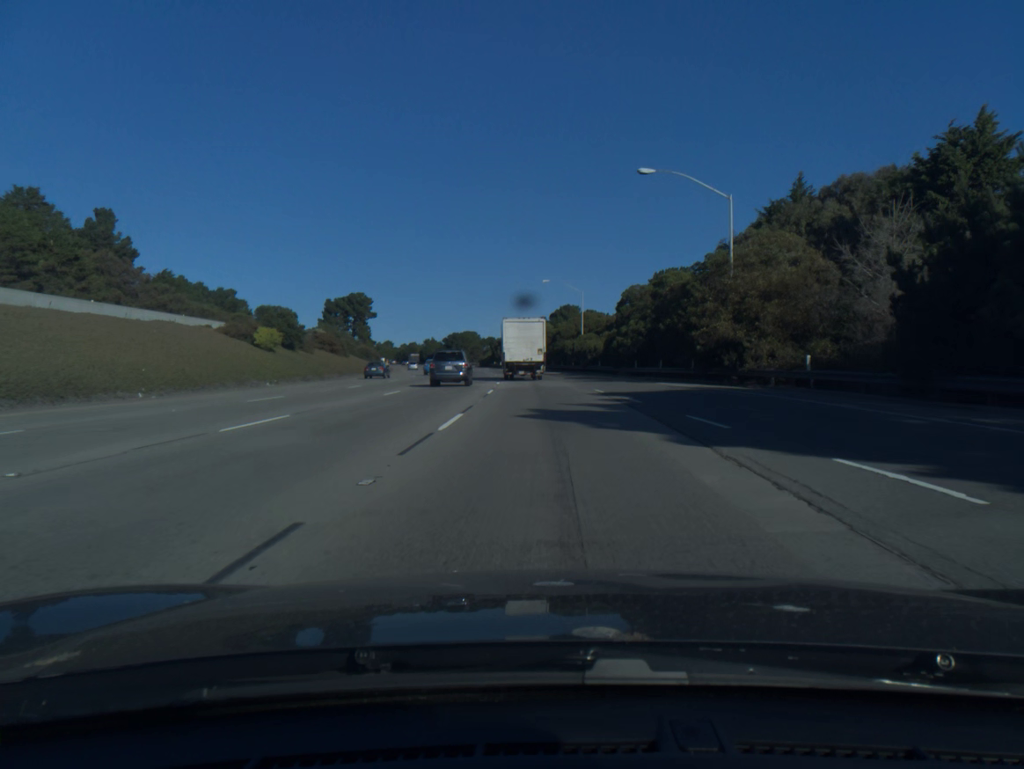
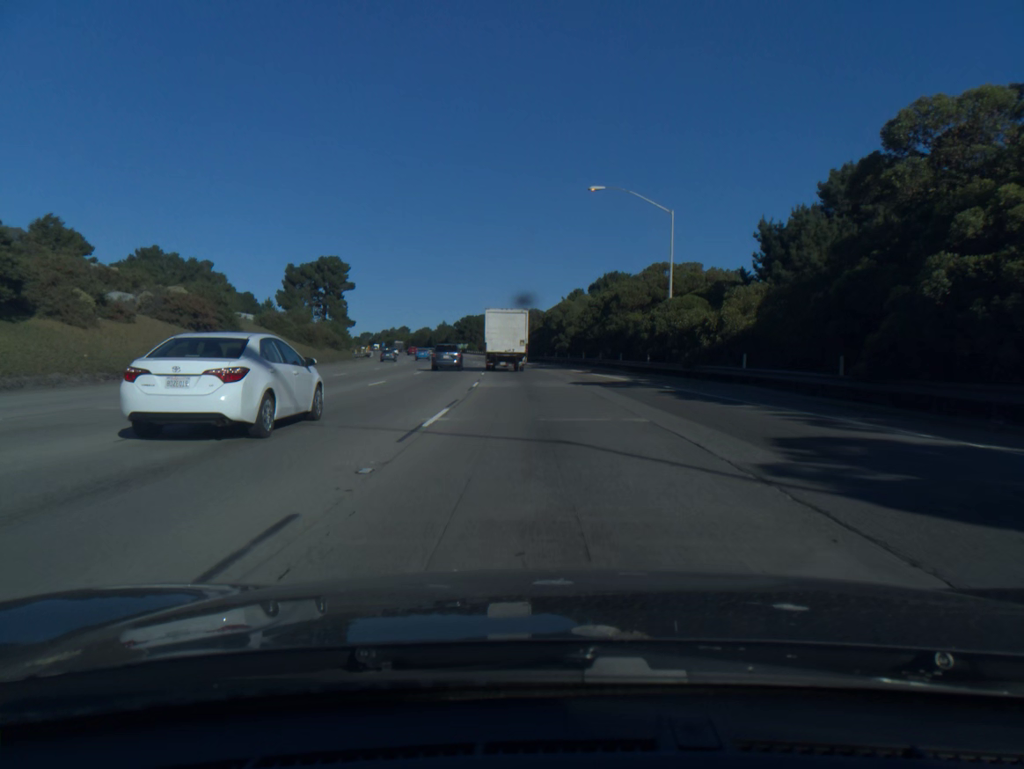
(-0.6, +44.1) m; -2°
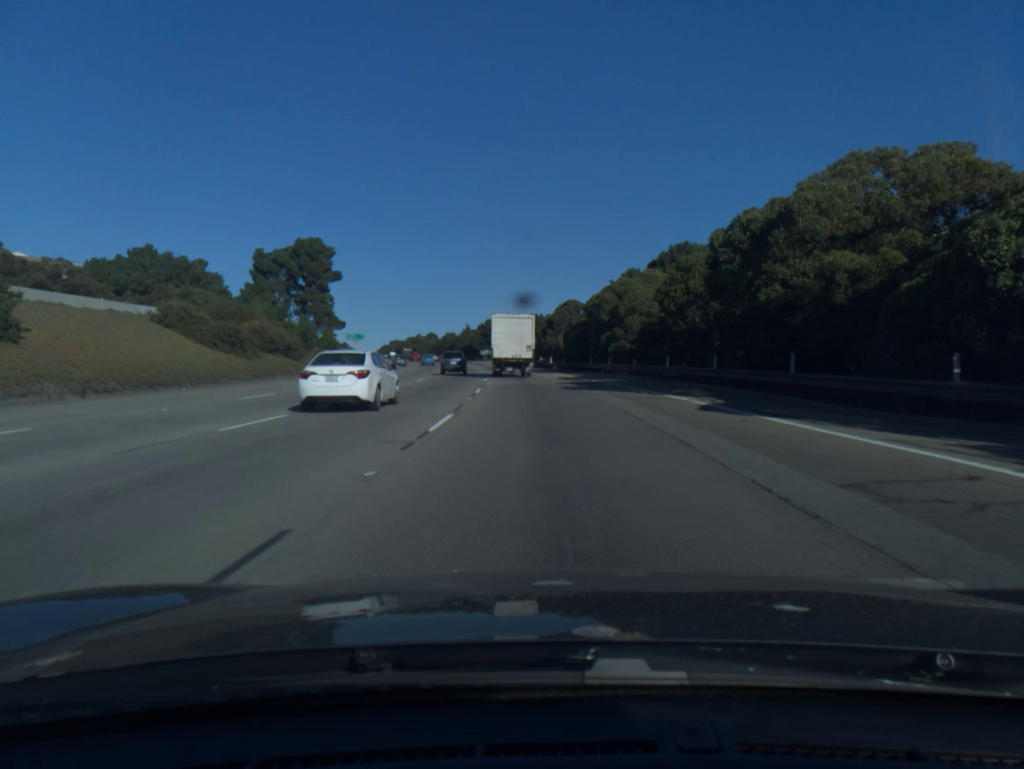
(-0.6, +29.0) m; -2°
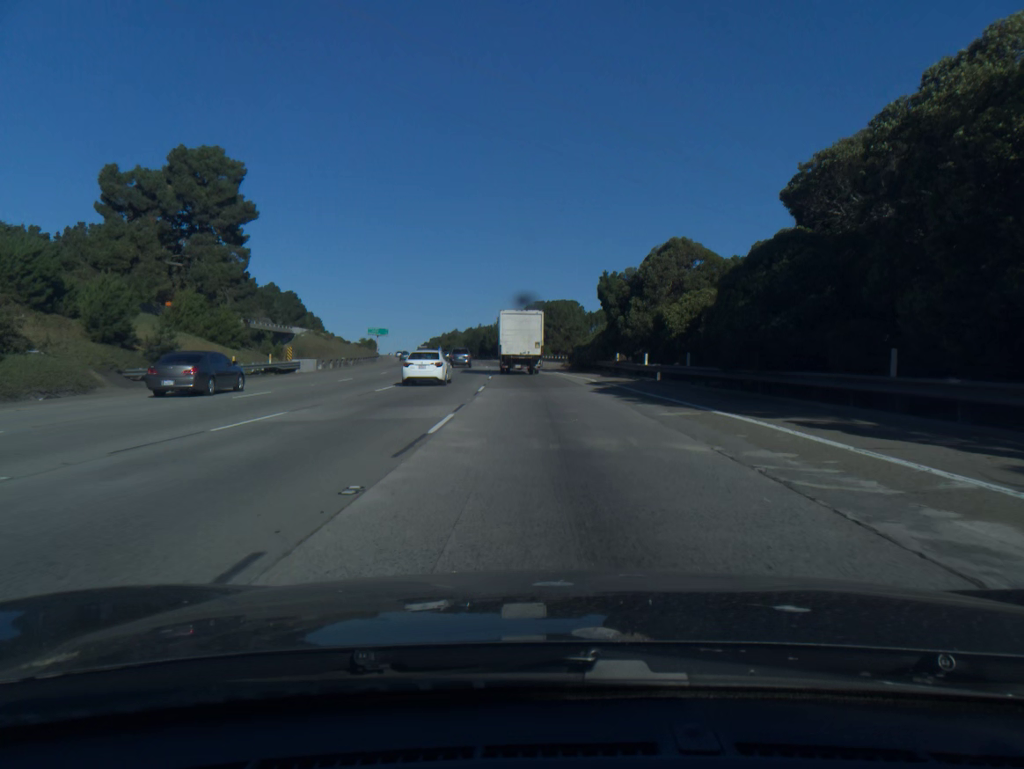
(-1.4, +44.9) m; -3°
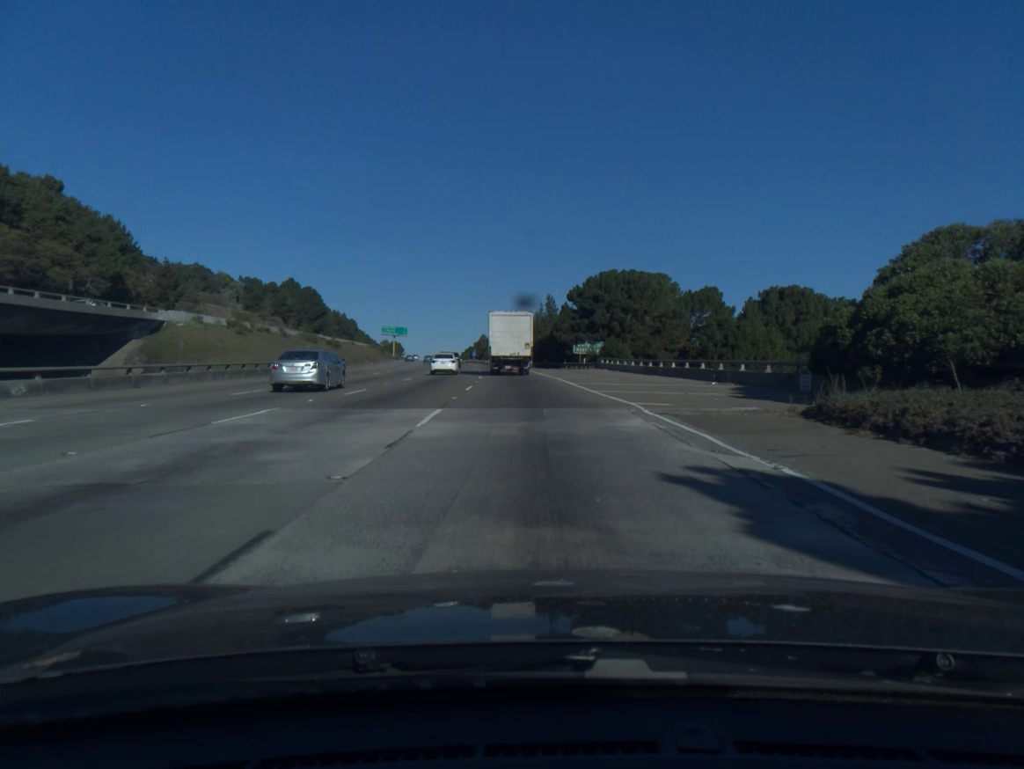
(-1.8, +58.0) m; -4°
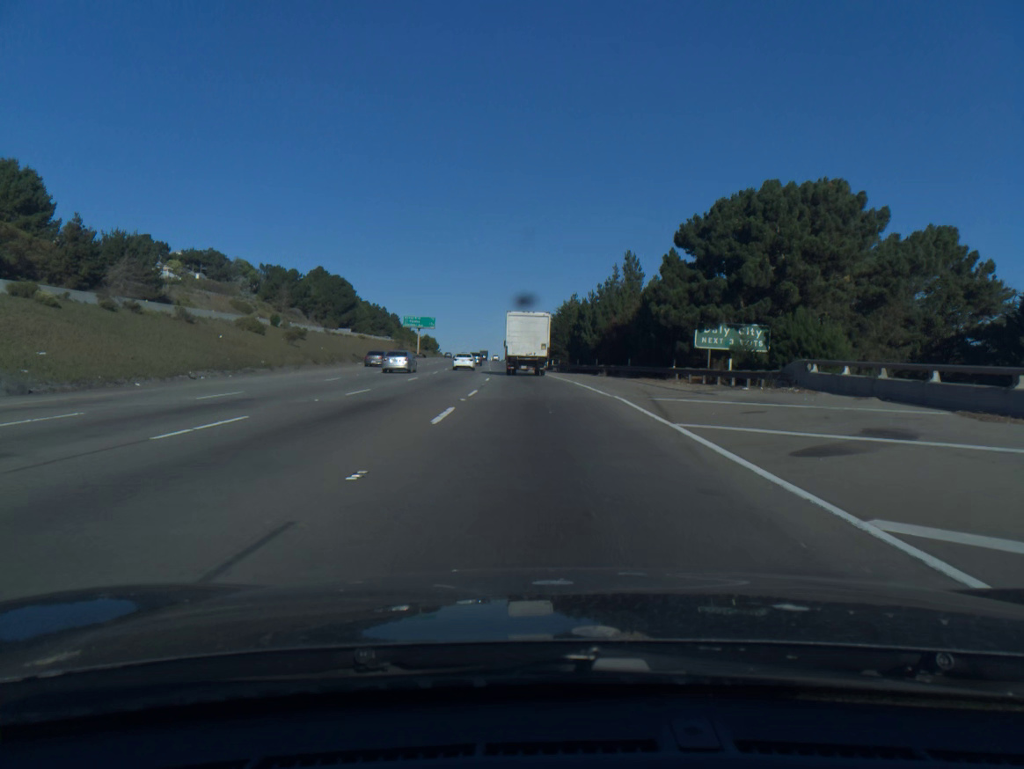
(-1.5, +42.7) m; -4°
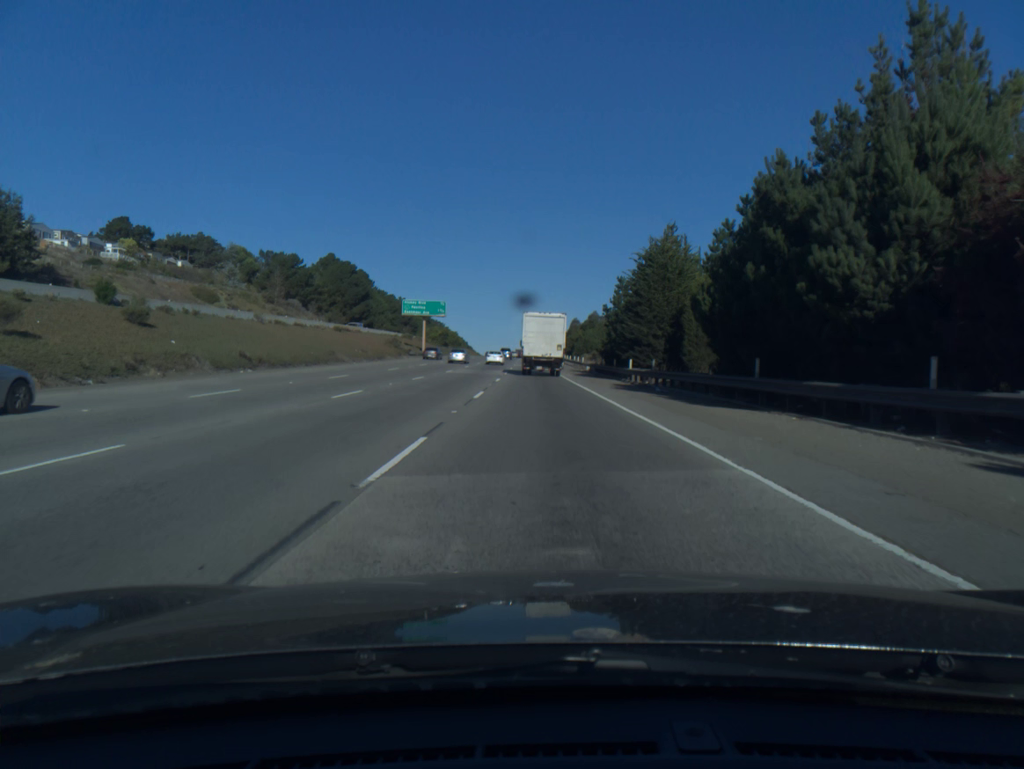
(-1.2, +44.9) m; -3°
